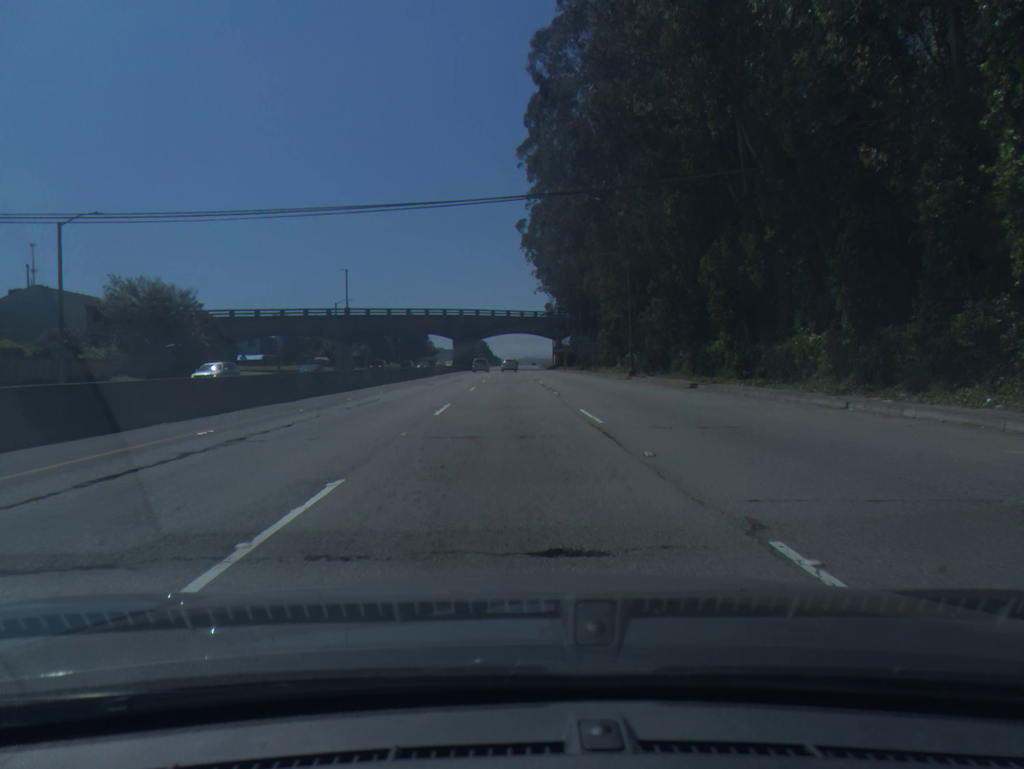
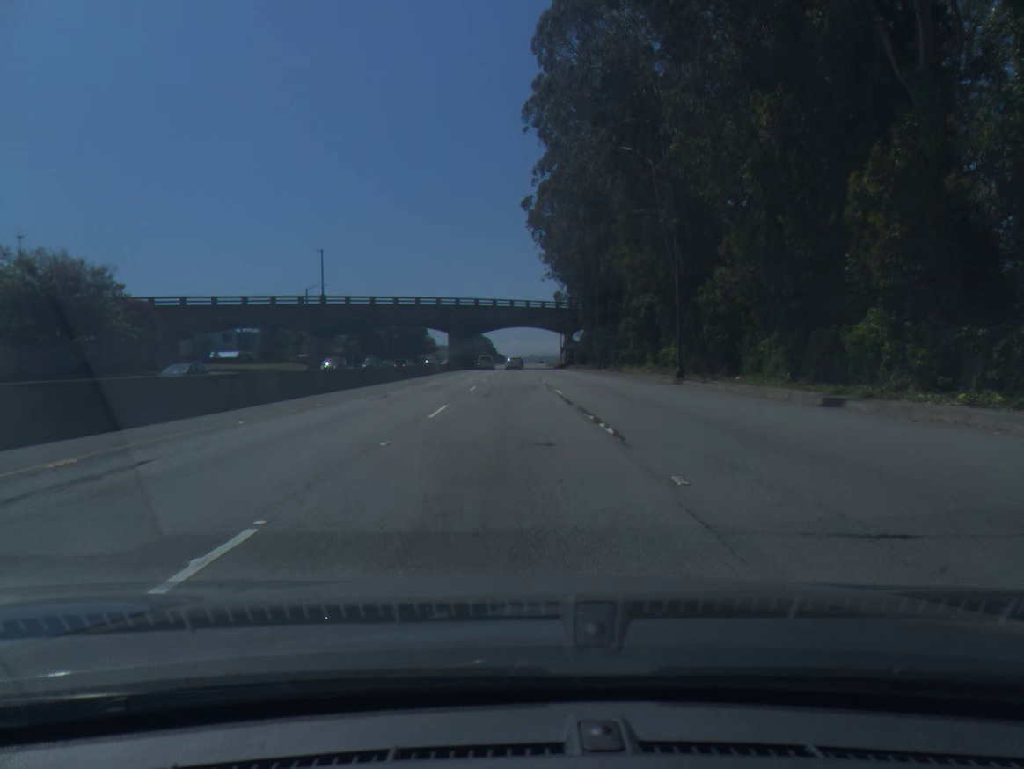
(0.0, +16.5) m; 0°
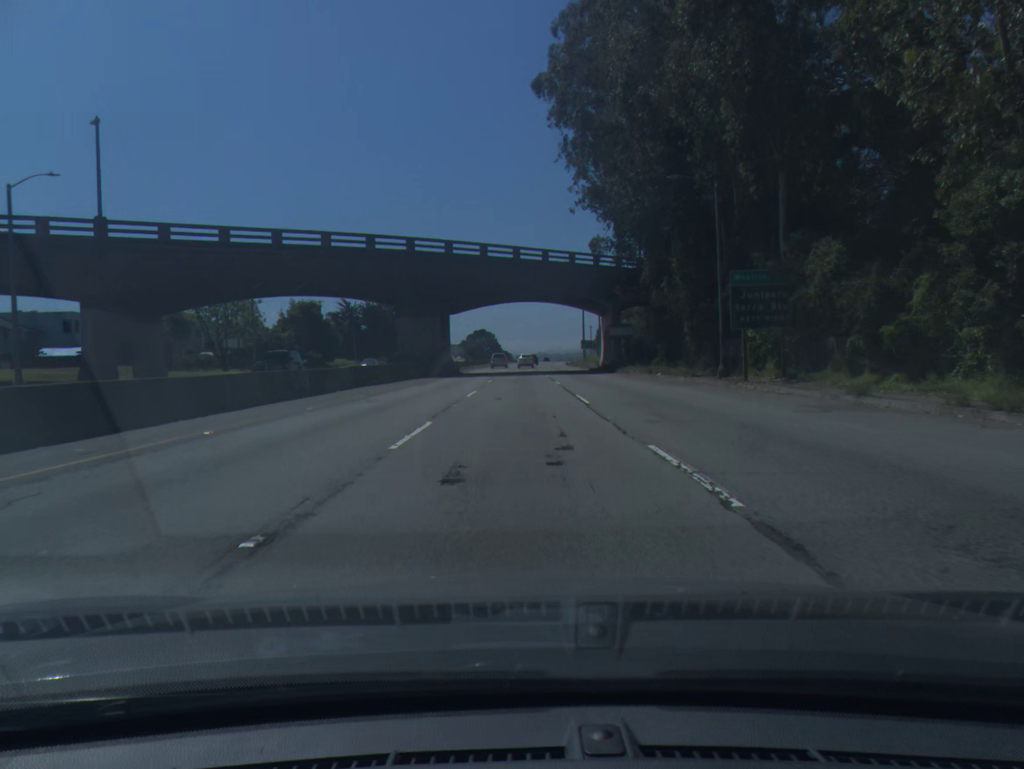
(-0.4, +50.7) m; -1°
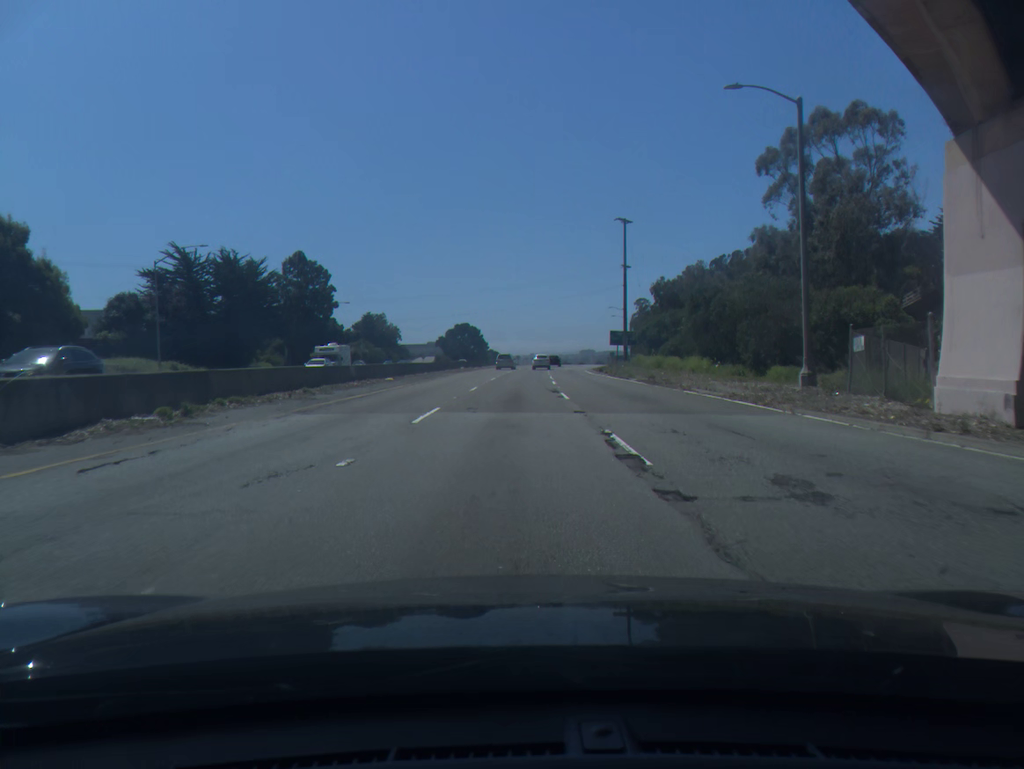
(+0.3, +69.5) m; 0°
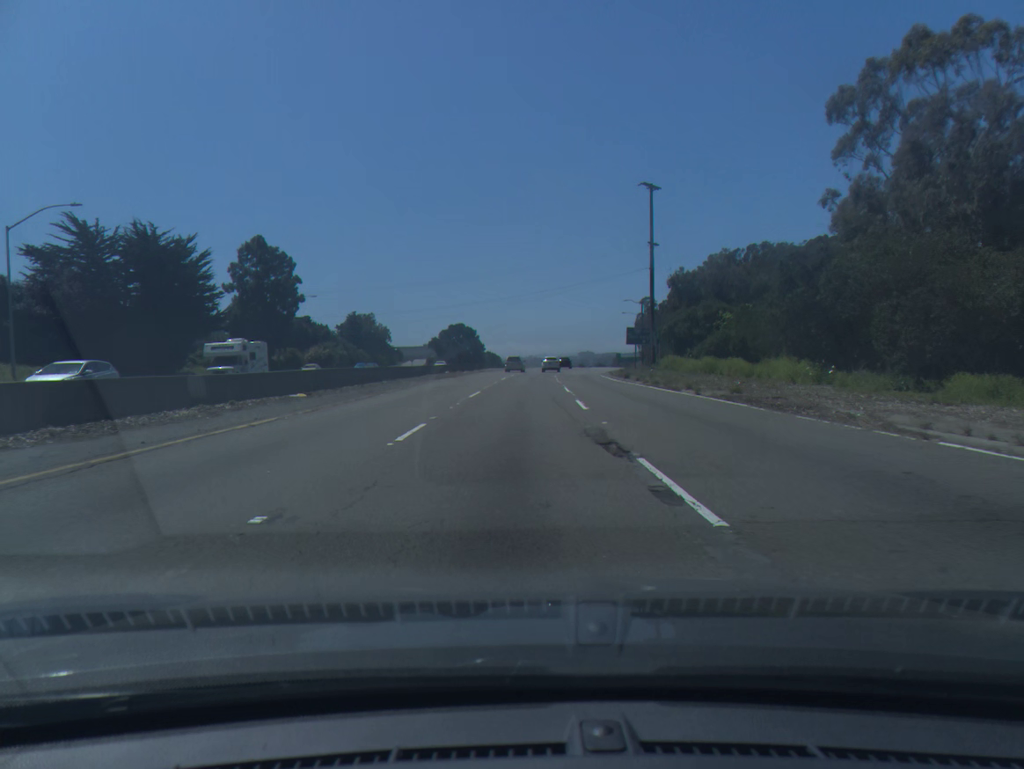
(0.0, +17.5) m; 0°
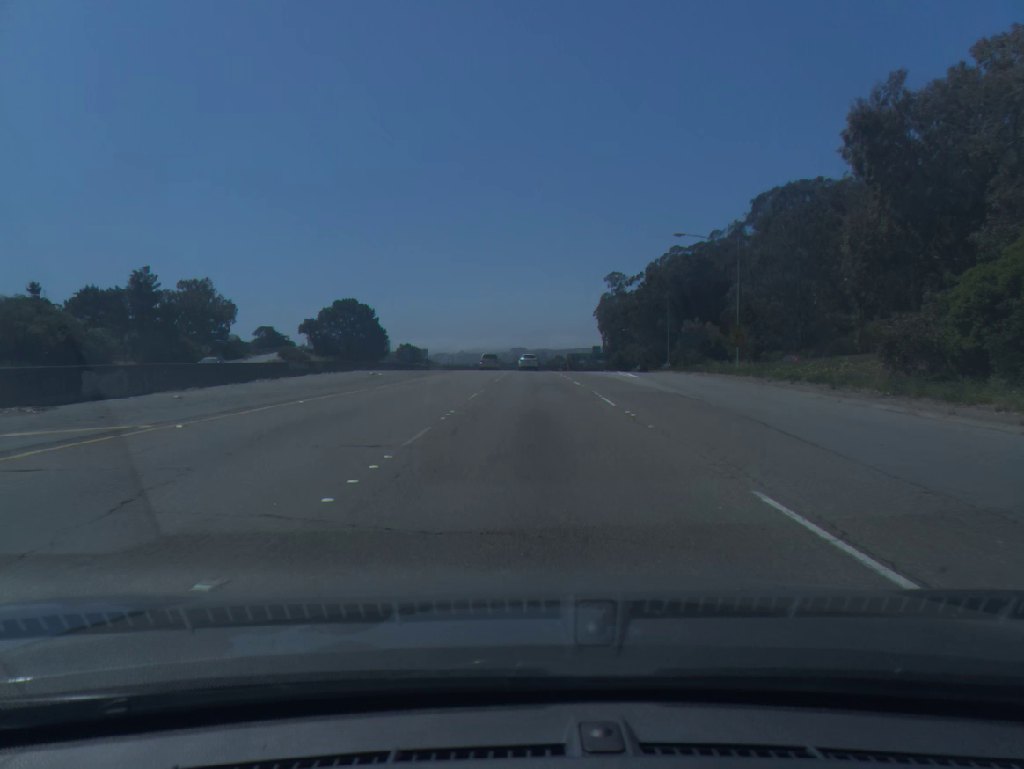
(+2.9, +87.6) m; +5°
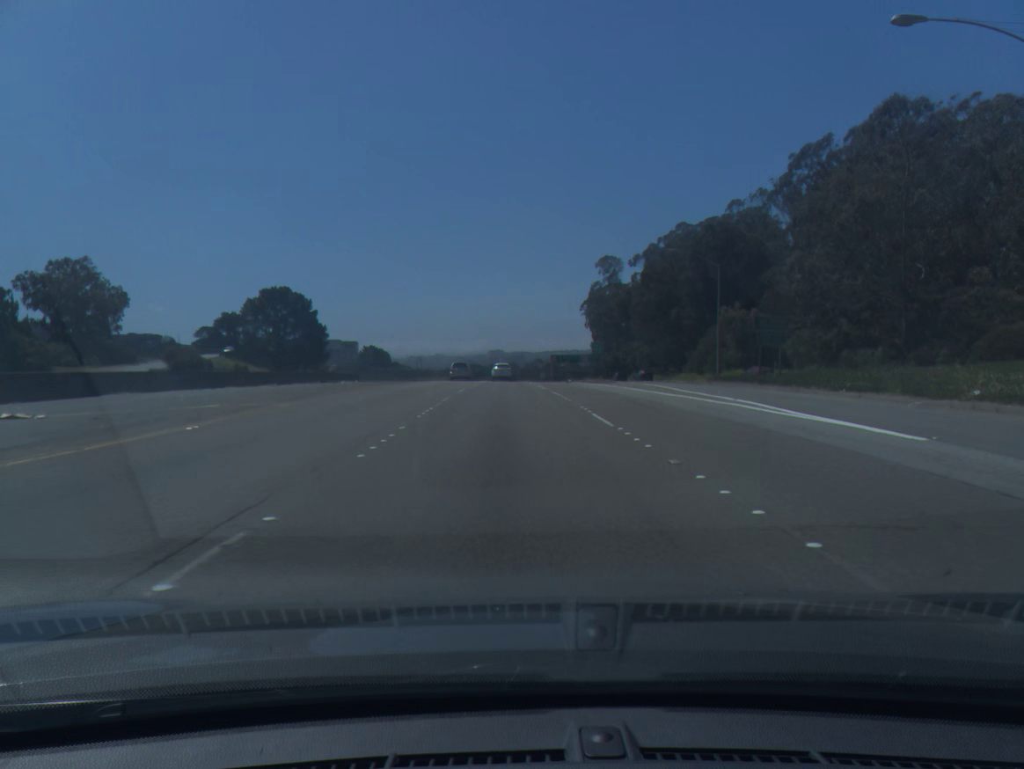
(+0.7, +35.1) m; +2°
